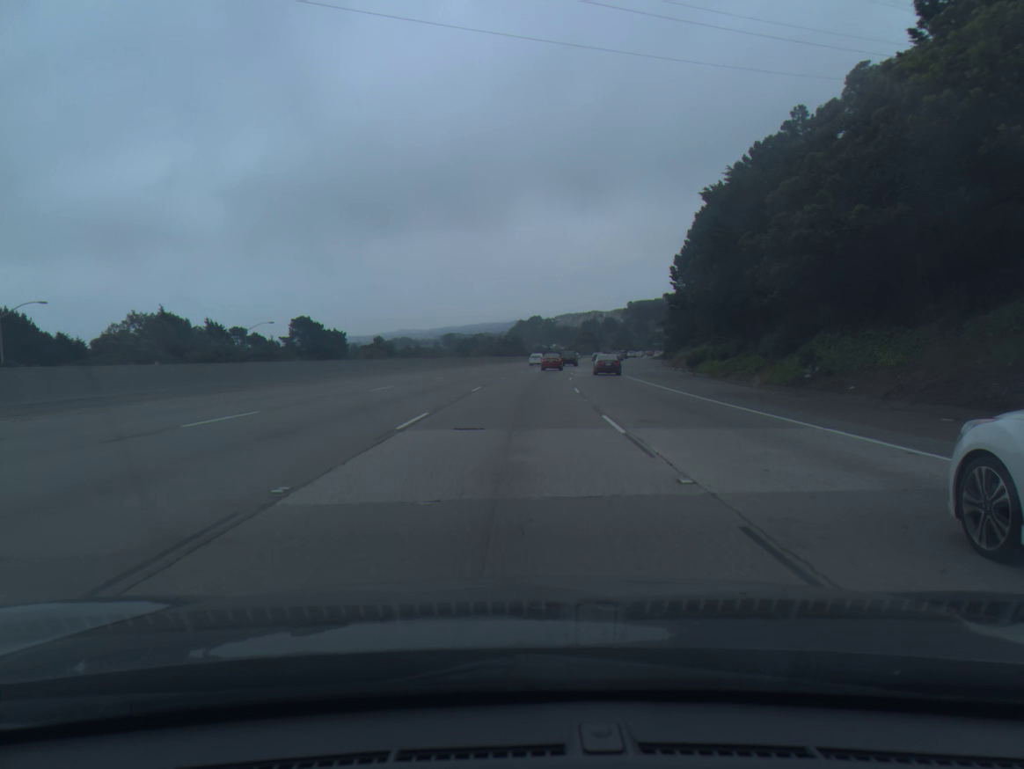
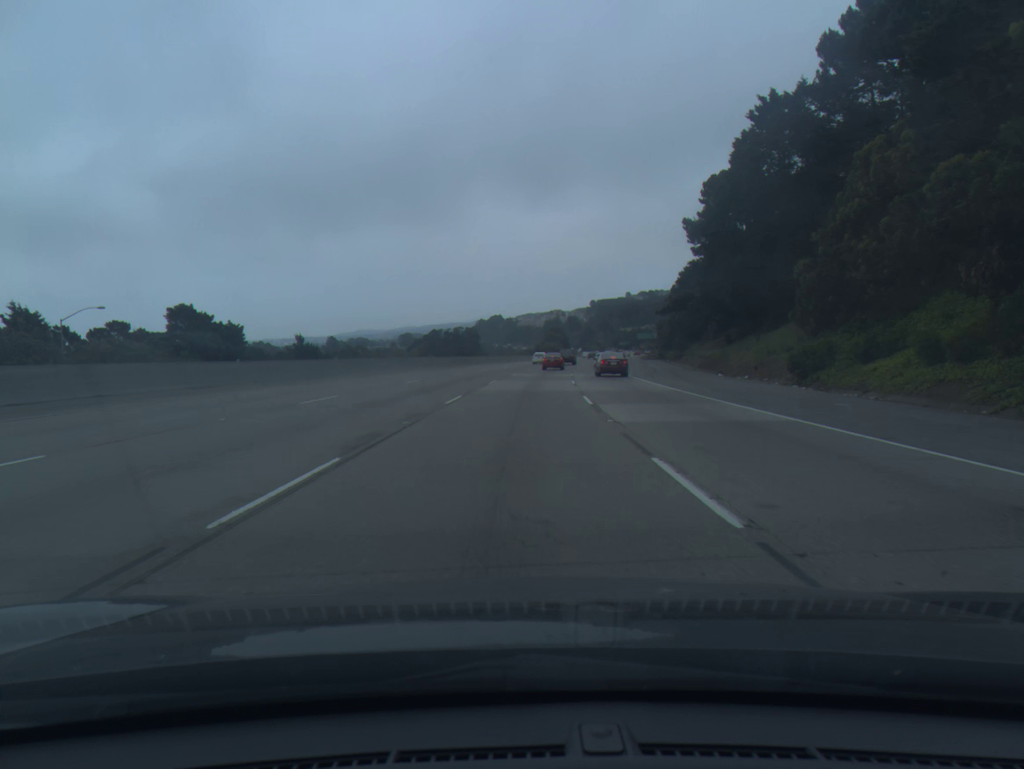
(+0.9, +36.6) m; +3°
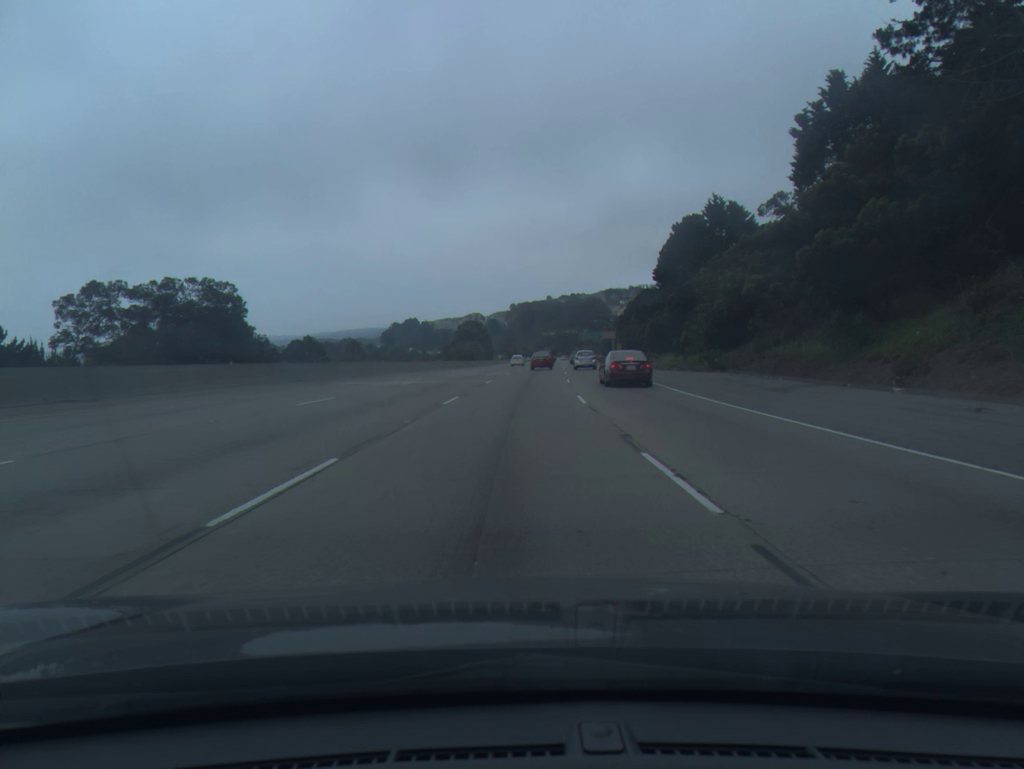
(+3.7, +72.7) m; +6°
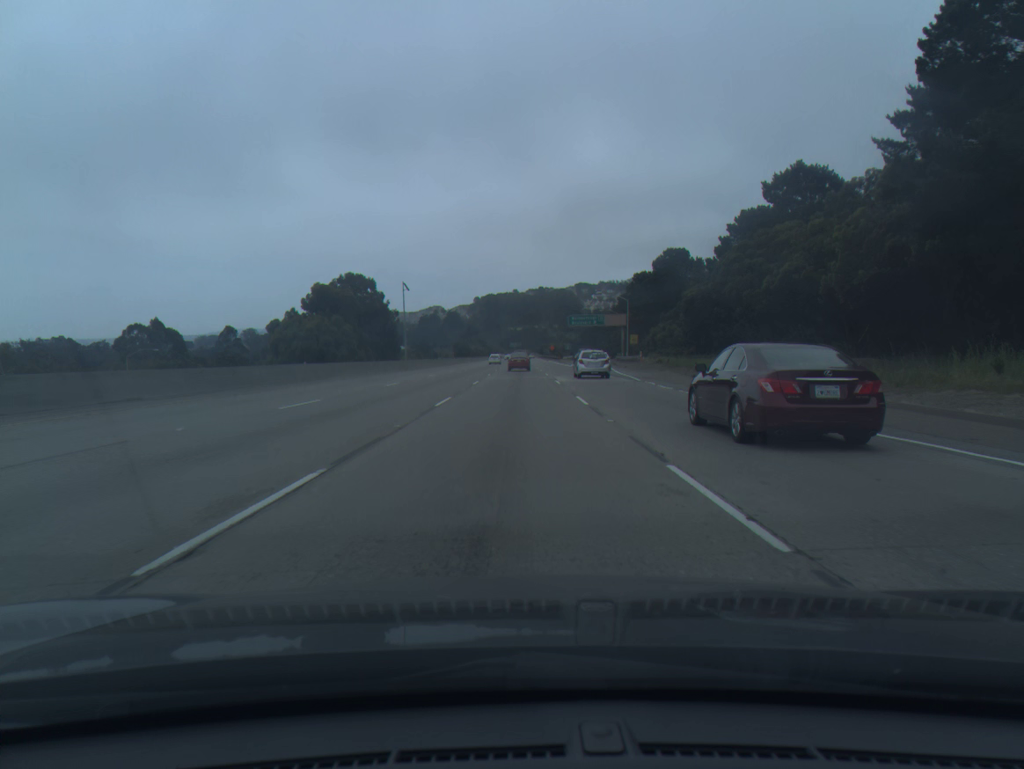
(+3.2, +89.0) m; +3°
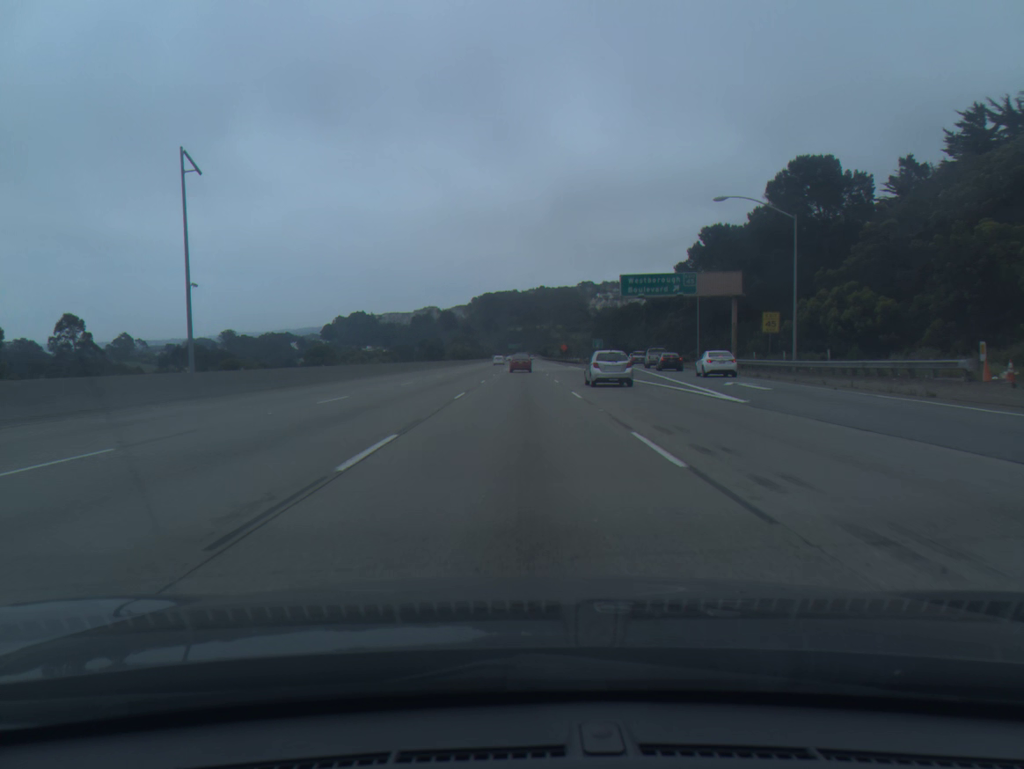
(+0.1, +69.4) m; 0°
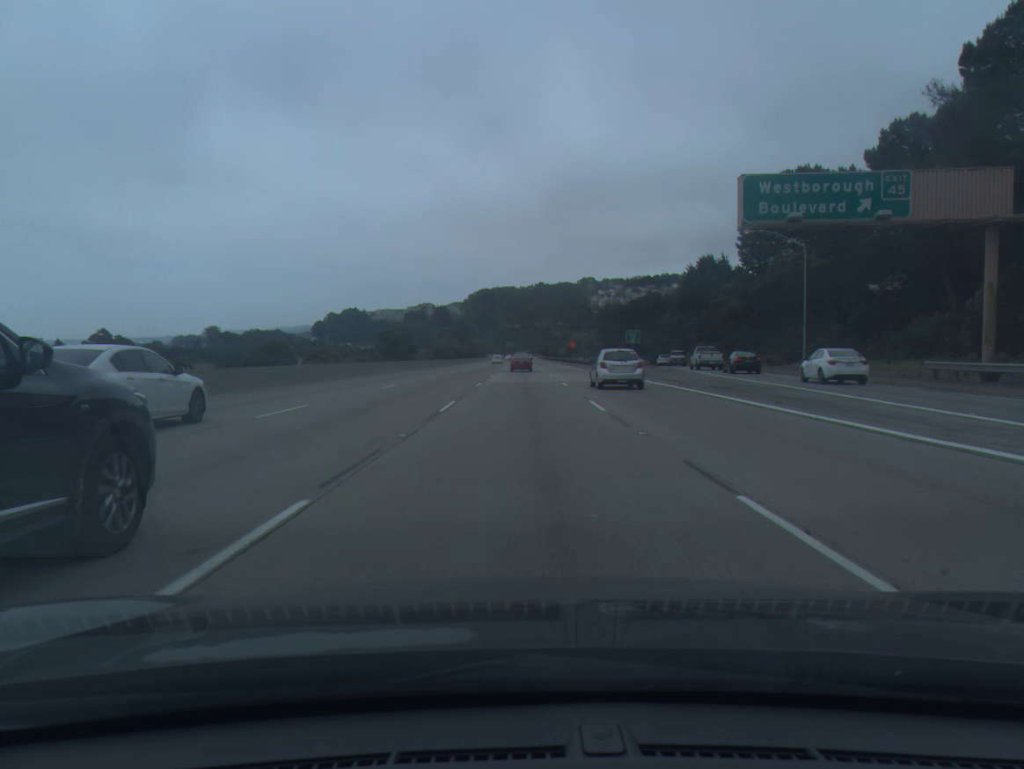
(-0.1, +34.8) m; 0°
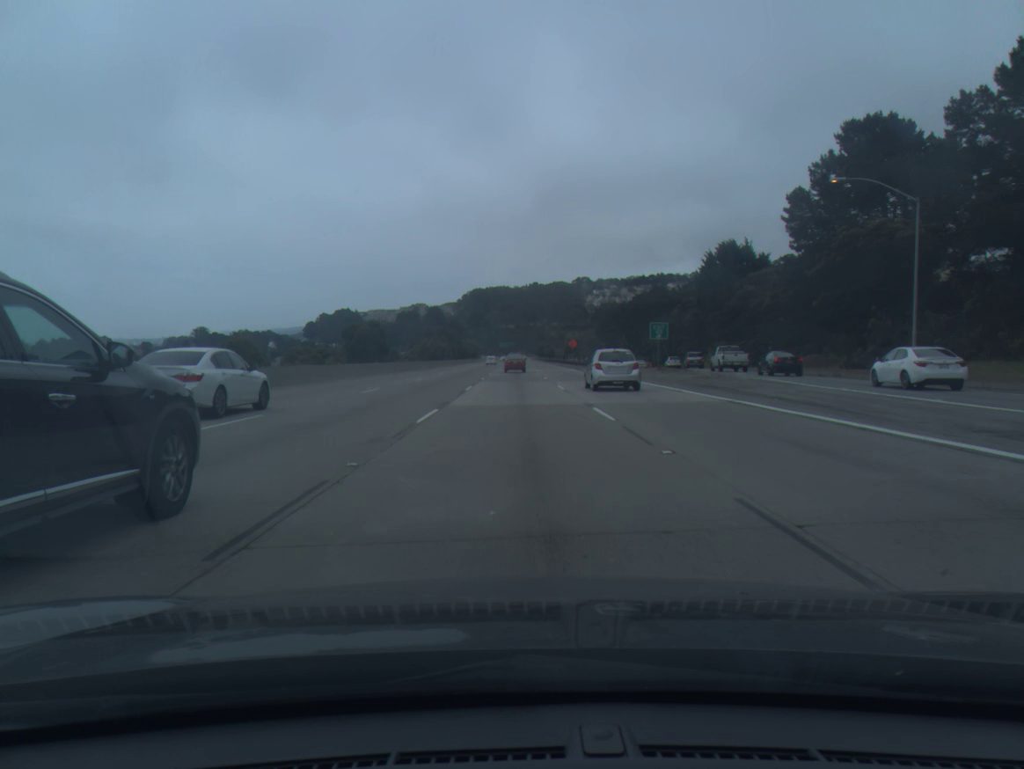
(+0.1, +17.4) m; 0°
